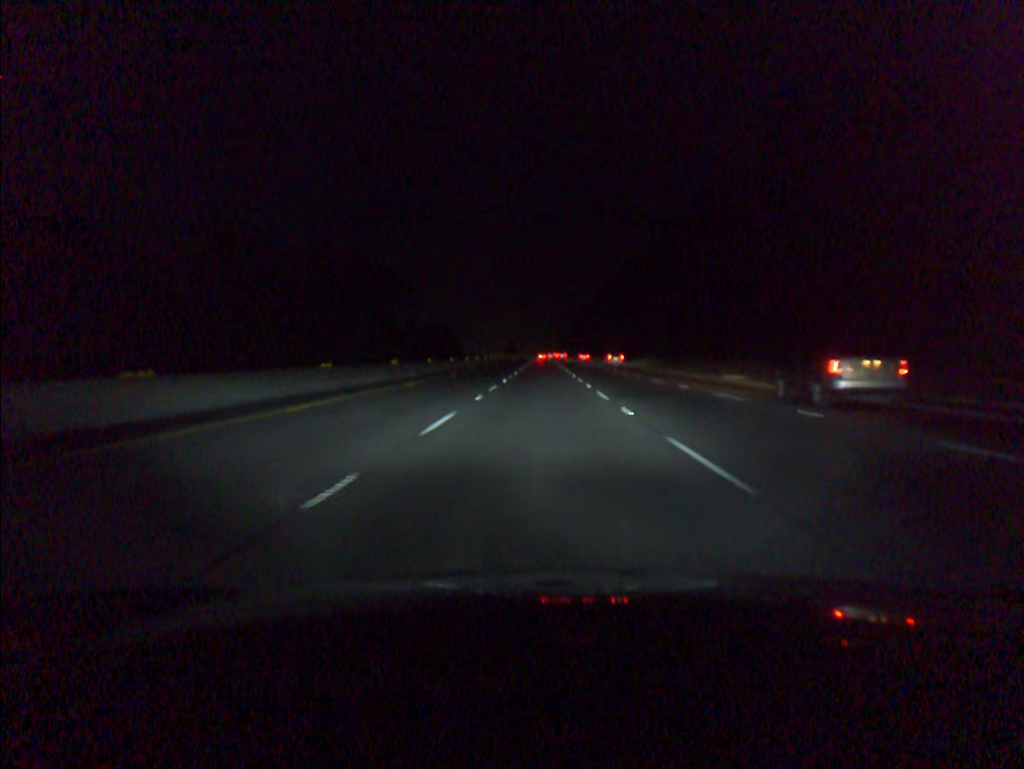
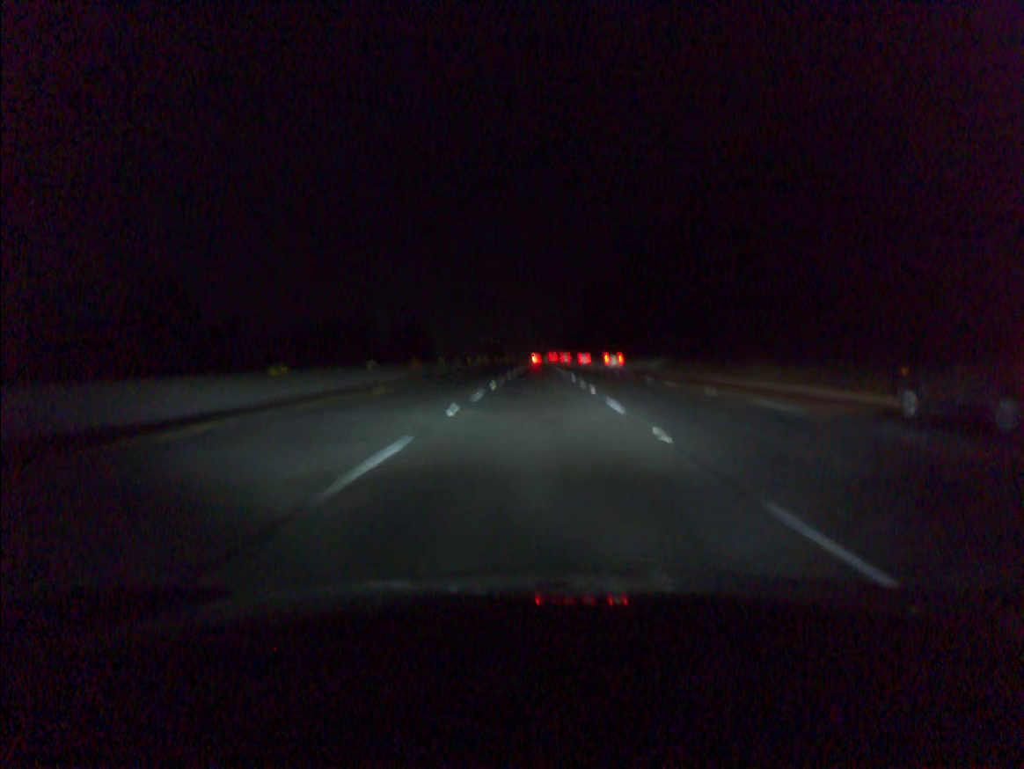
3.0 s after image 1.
(+0.4, +92.9) m; +1°
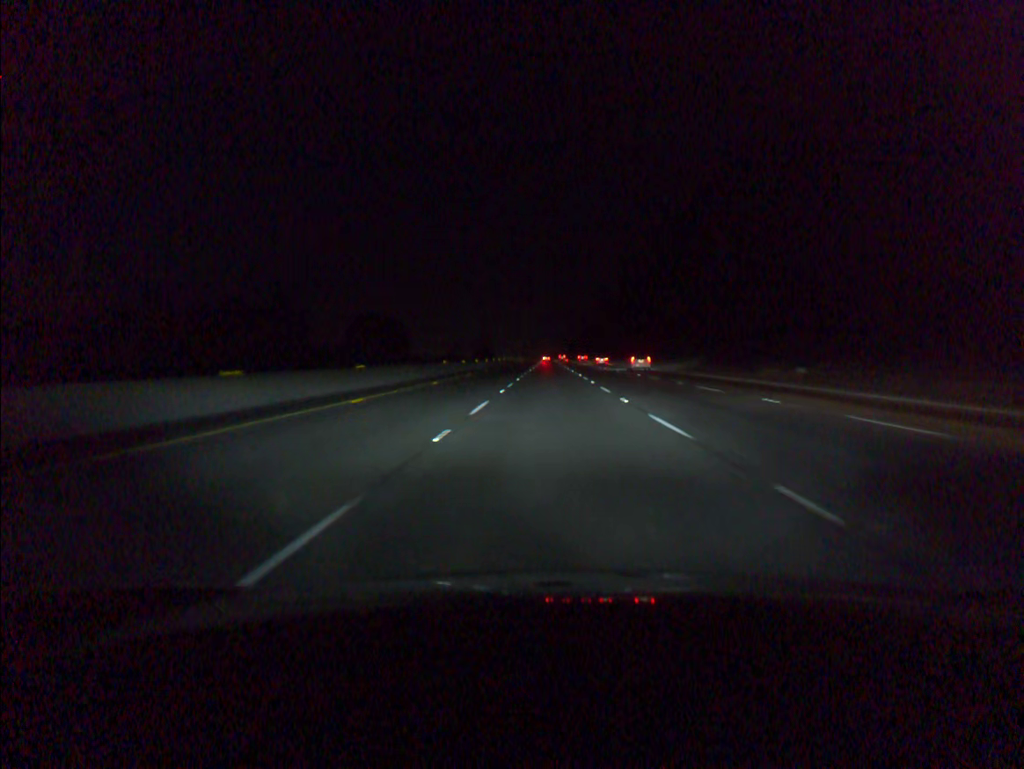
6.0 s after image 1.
(-0.6, +92.8) m; -1°
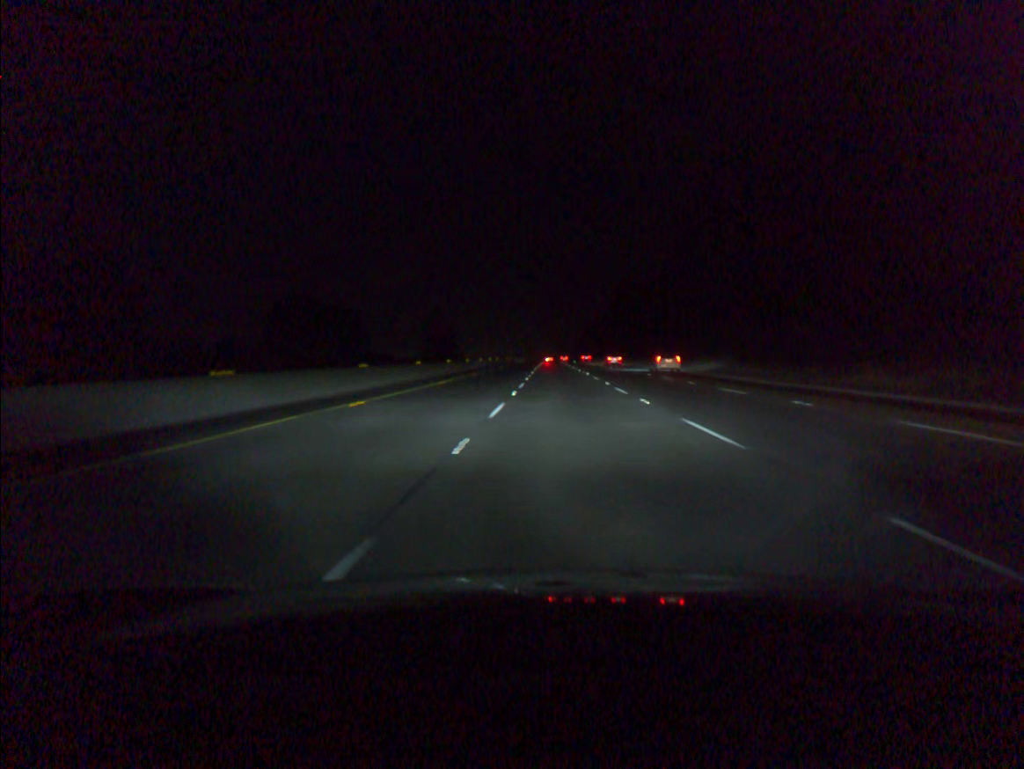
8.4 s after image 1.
(+0.2, +74.5) m; 0°
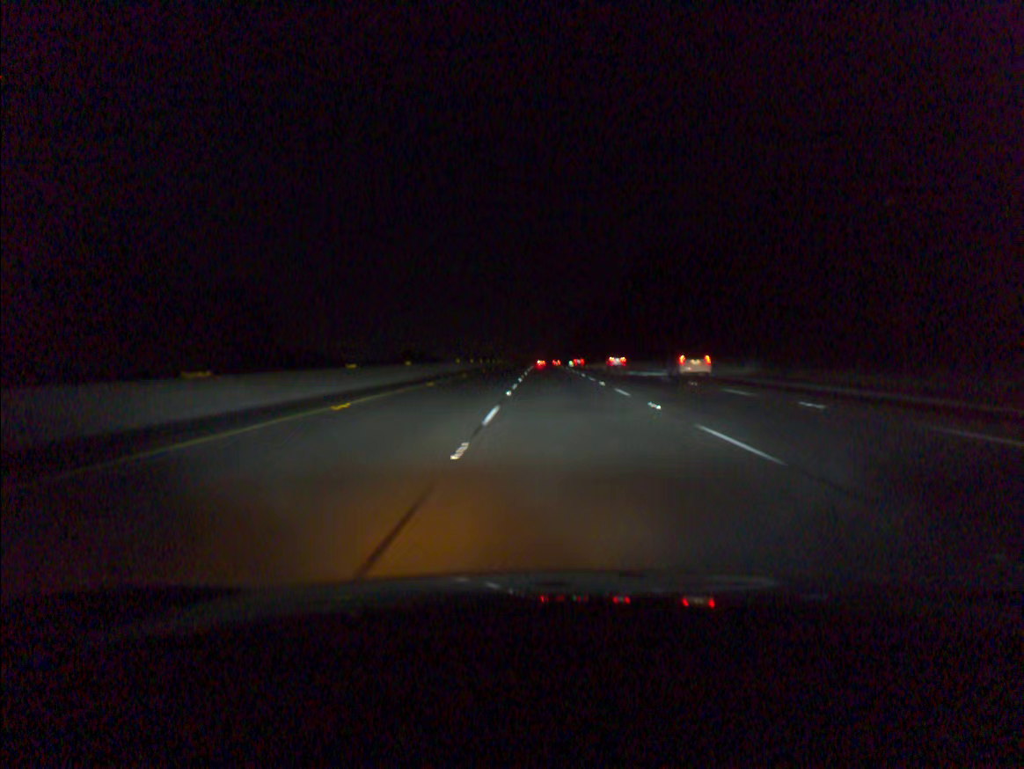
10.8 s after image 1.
(+0.5, +74.4) m; +1°
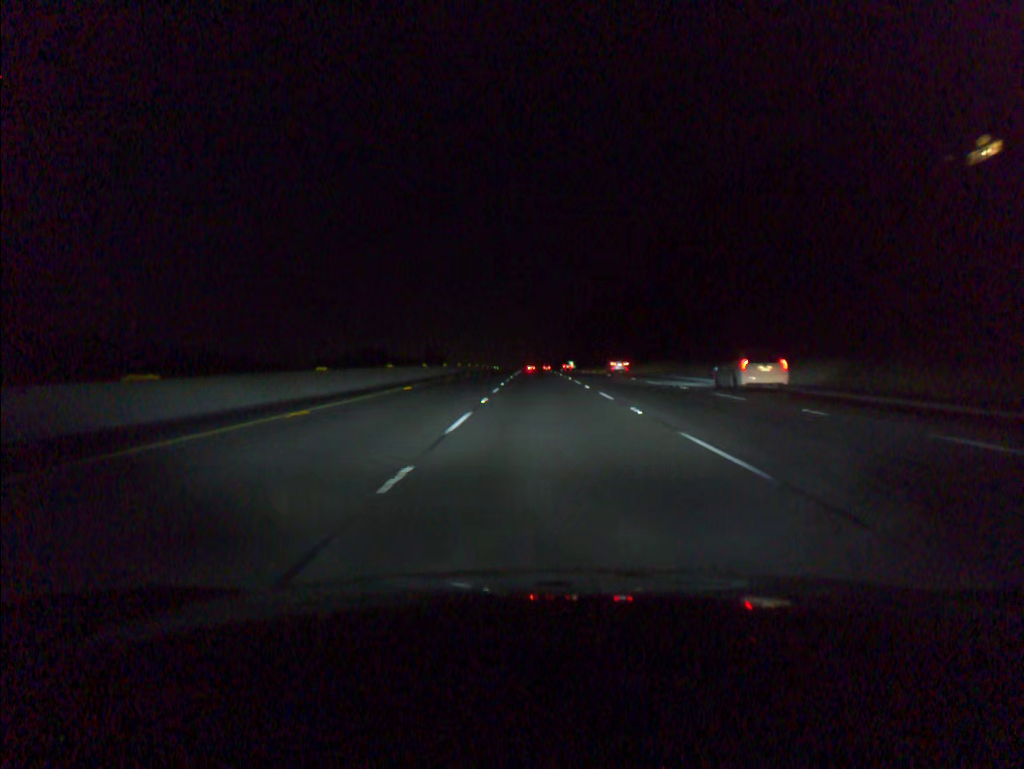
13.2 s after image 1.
(+0.3, +74.4) m; +1°
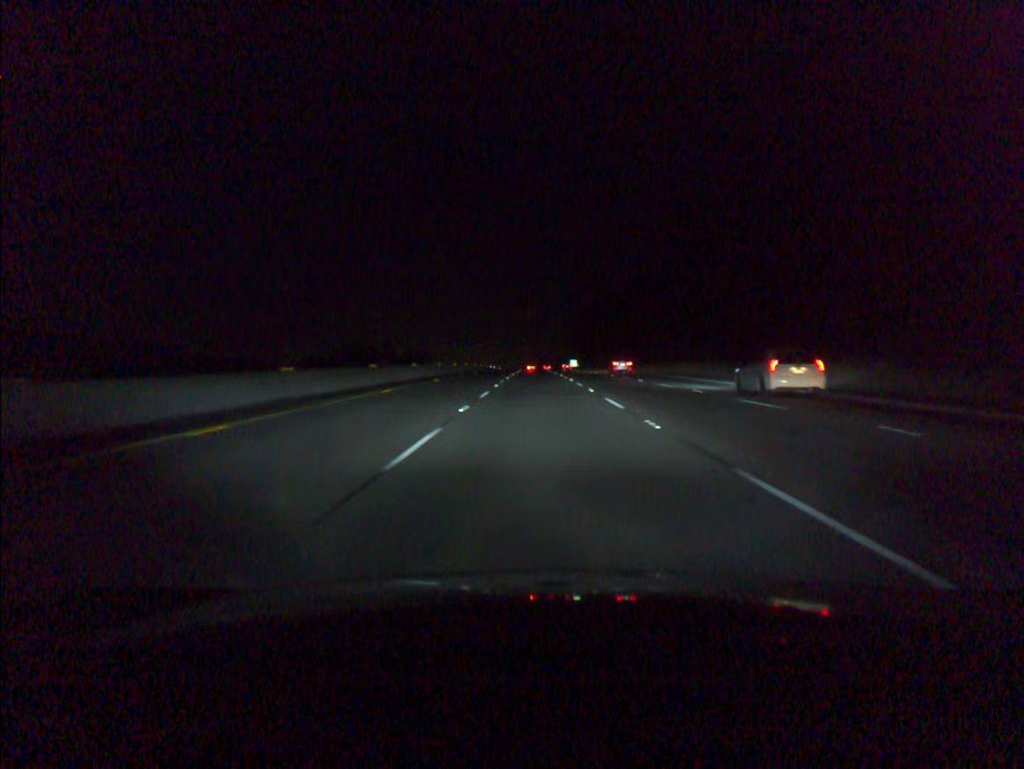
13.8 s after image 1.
(0.0, +18.6) m; 0°
